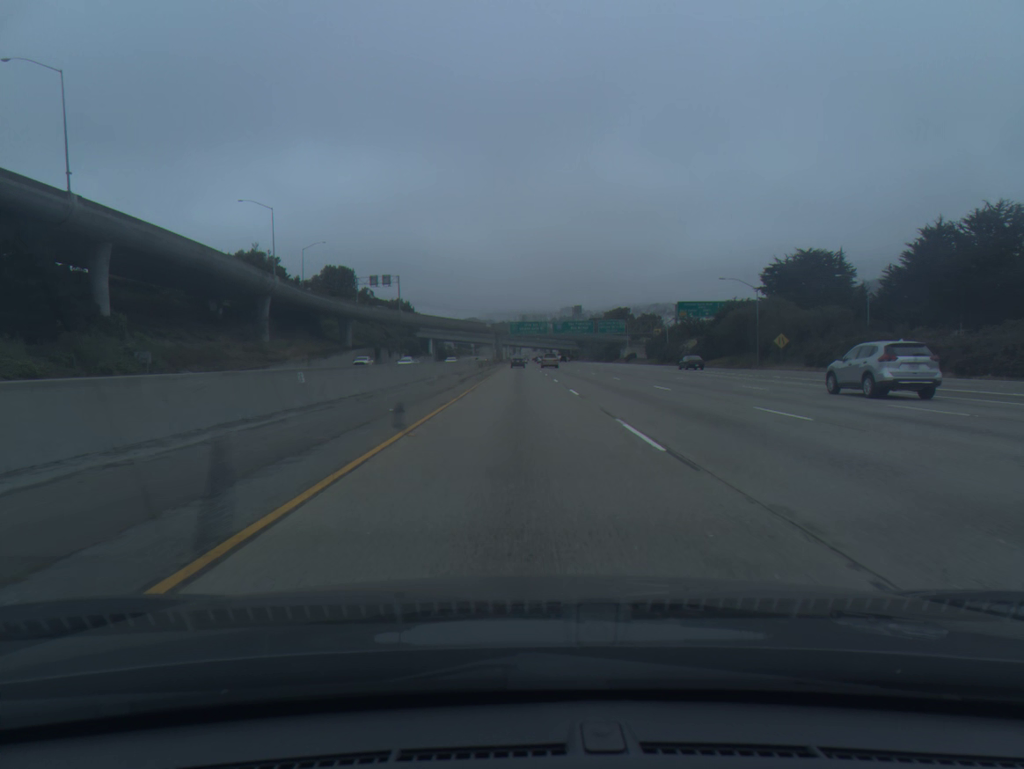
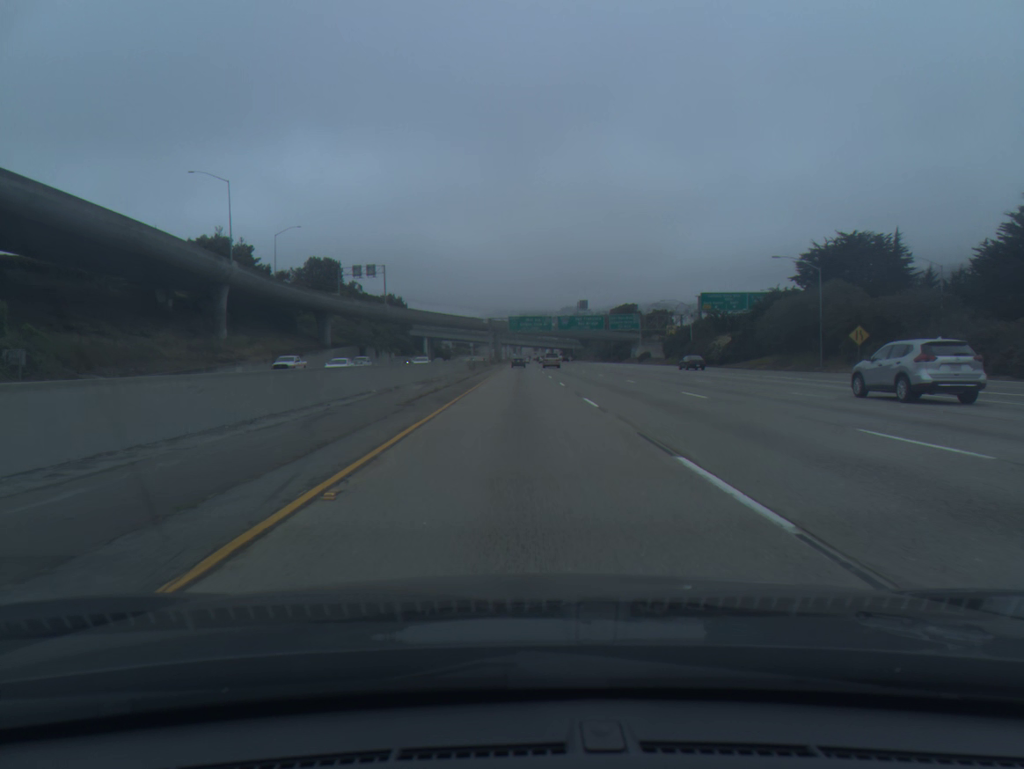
(0.0, +19.8) m; 0°
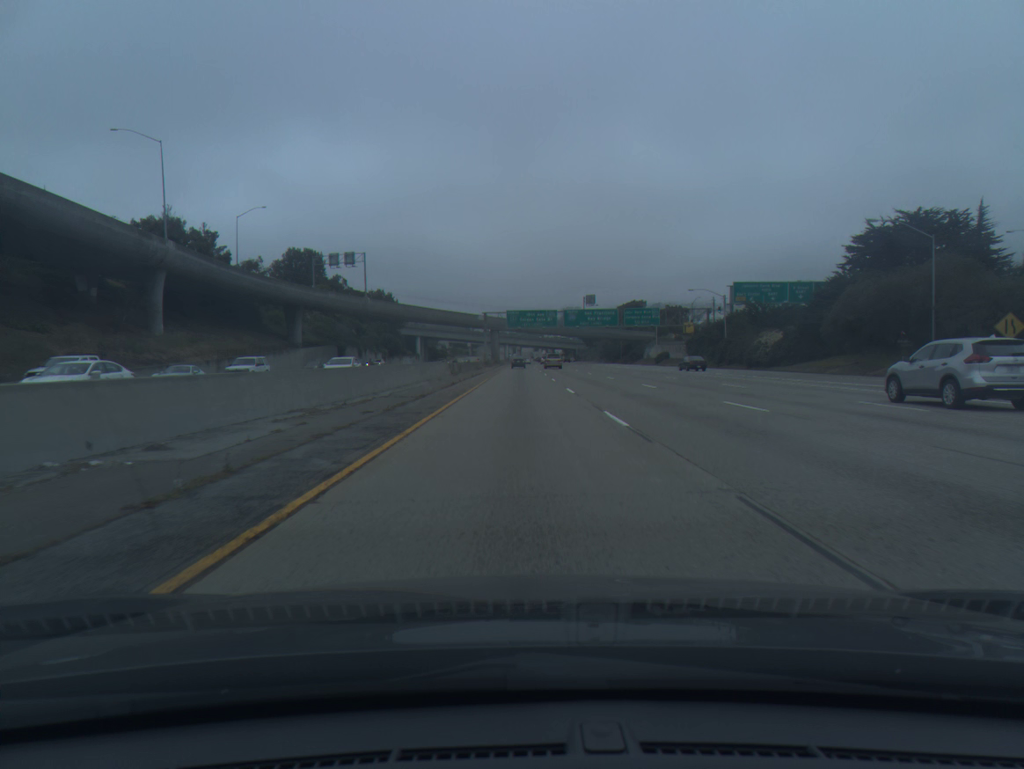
(0.0, +19.9) m; 0°
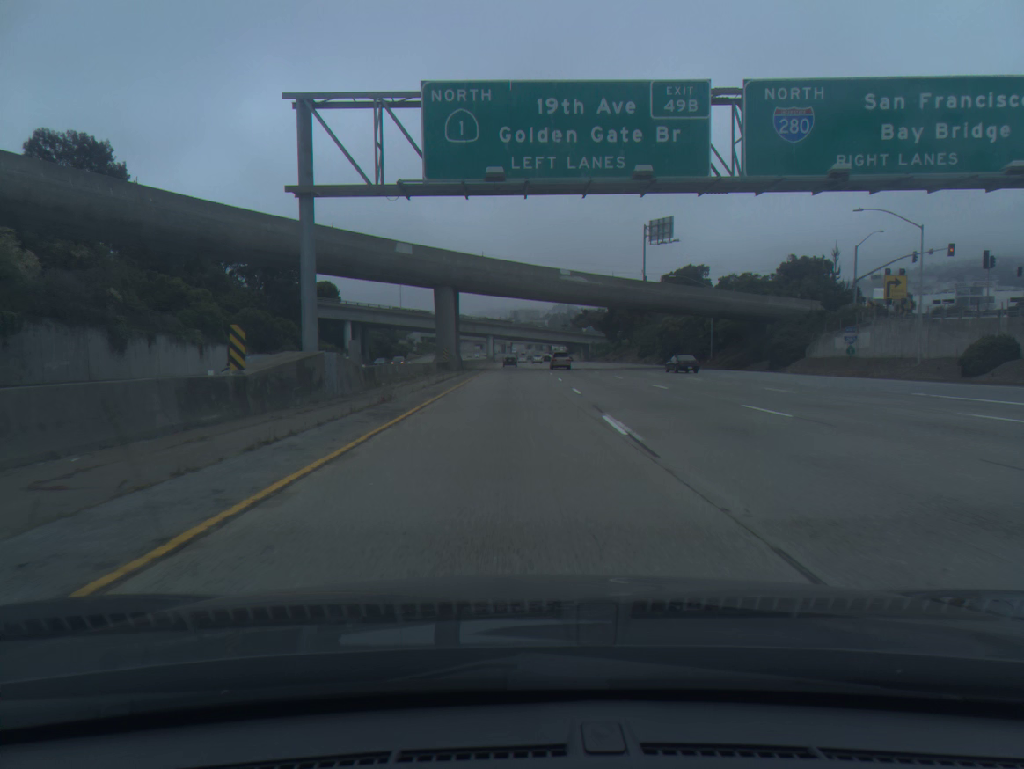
(+0.2, +101.5) m; +1°
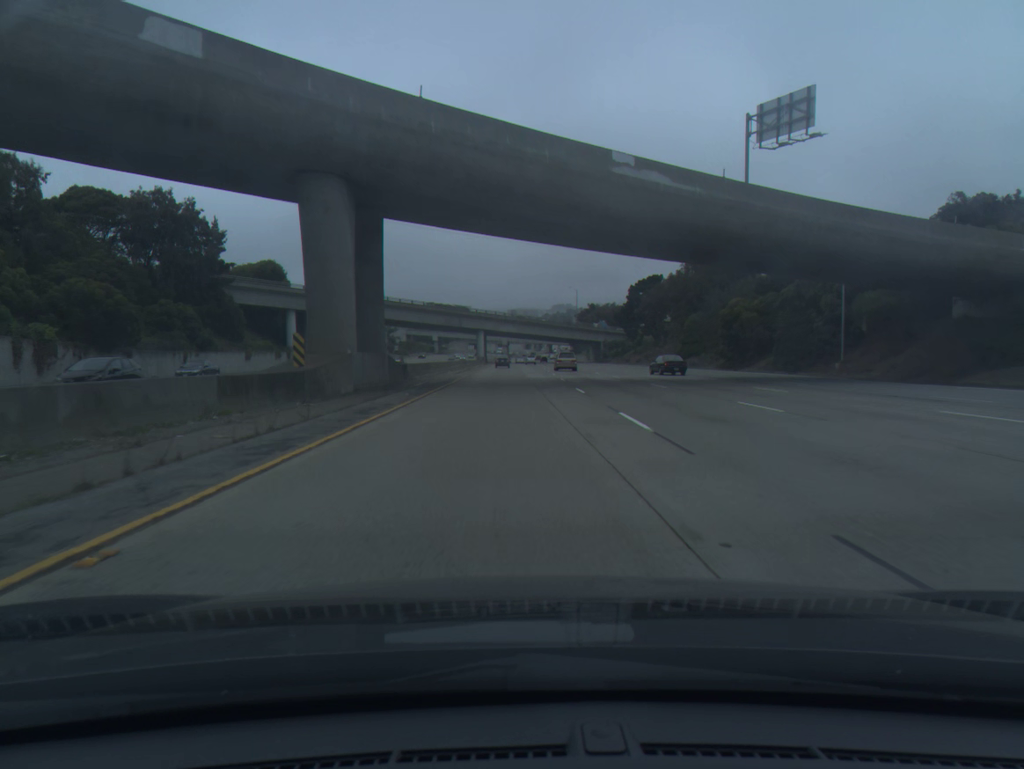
(+0.1, +41.3) m; 0°
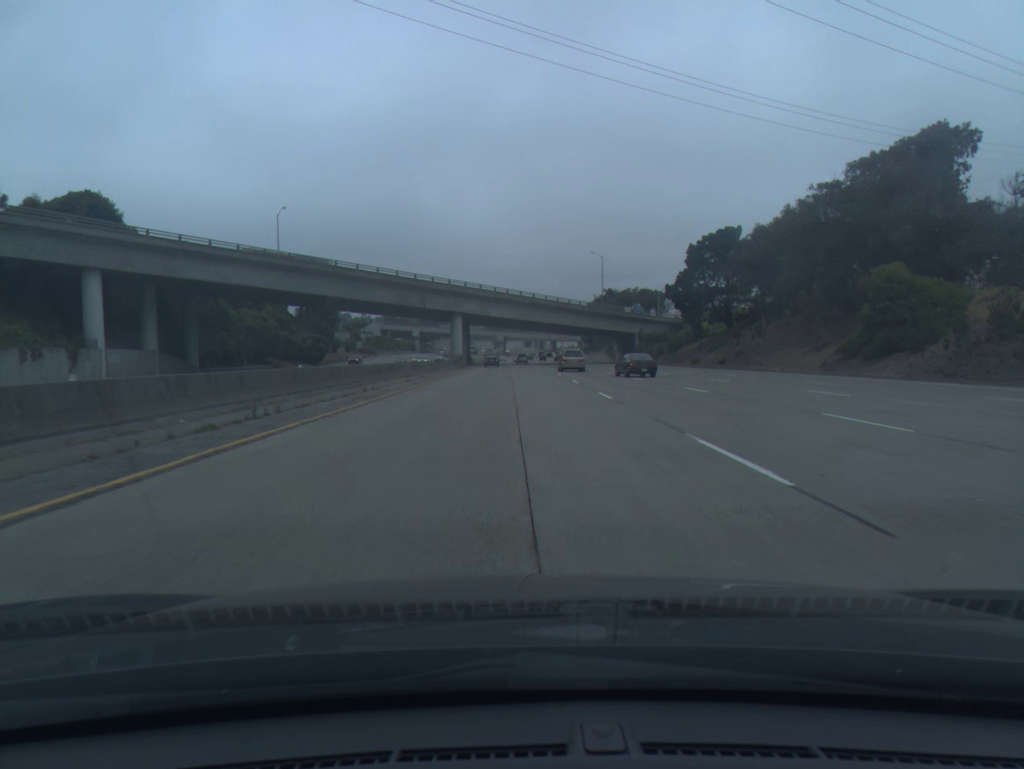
(+0.2, +62.1) m; 0°
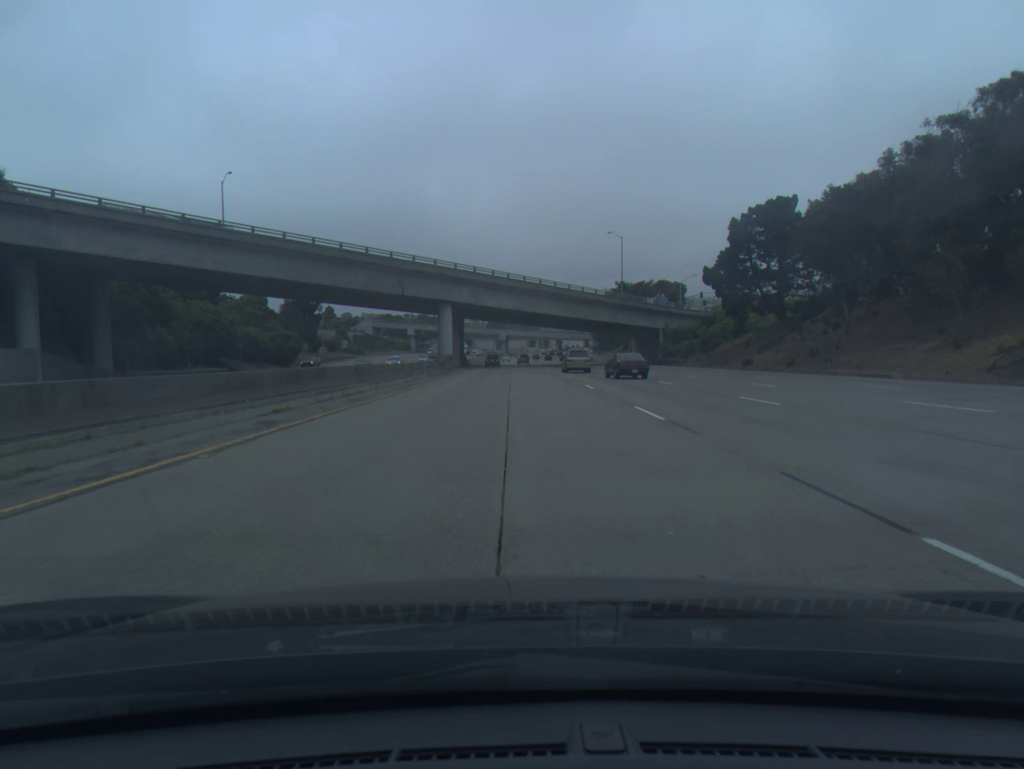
(-0.1, +20.7) m; 0°
